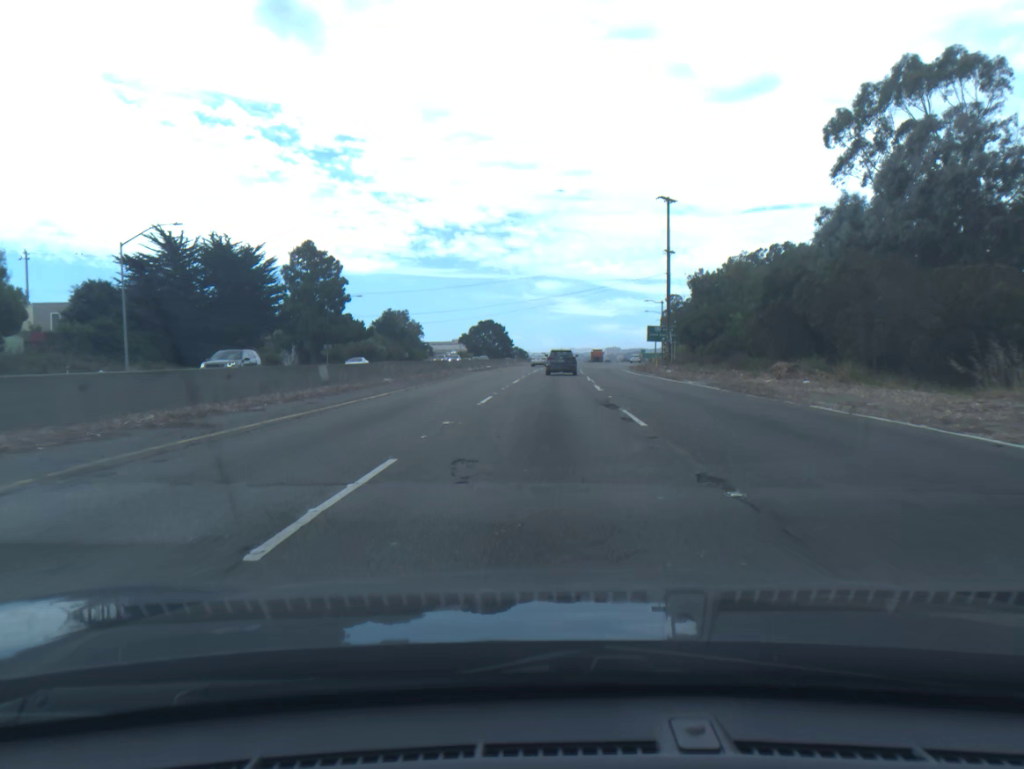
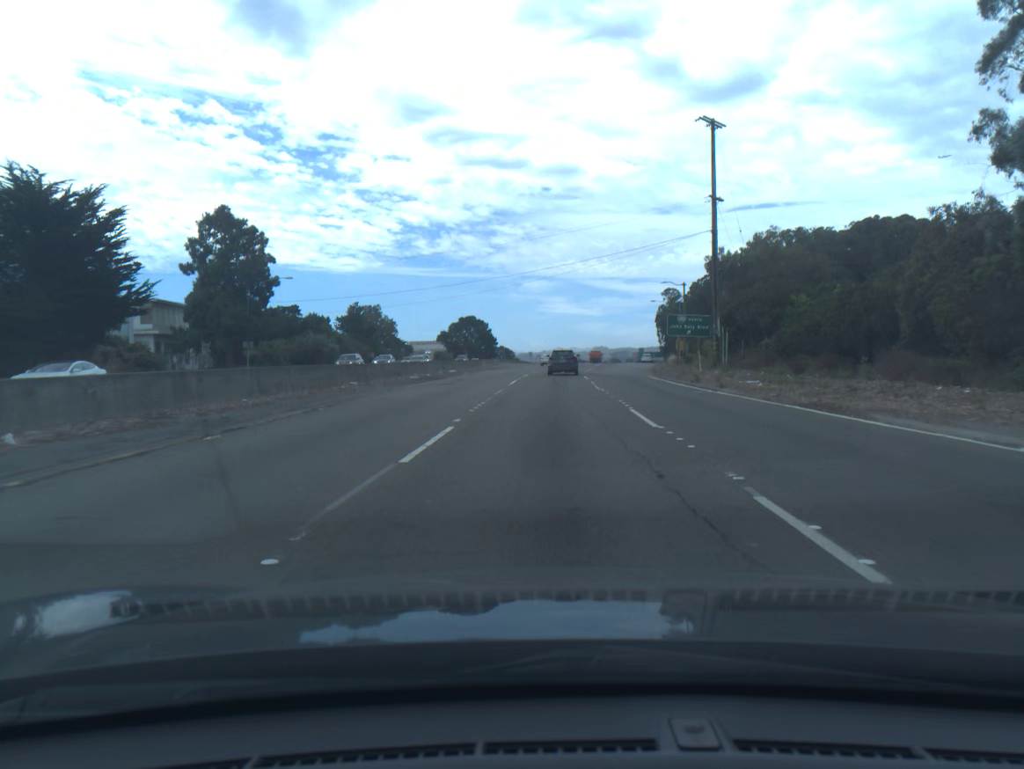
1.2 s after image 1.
(+0.1, +24.4) m; +1°
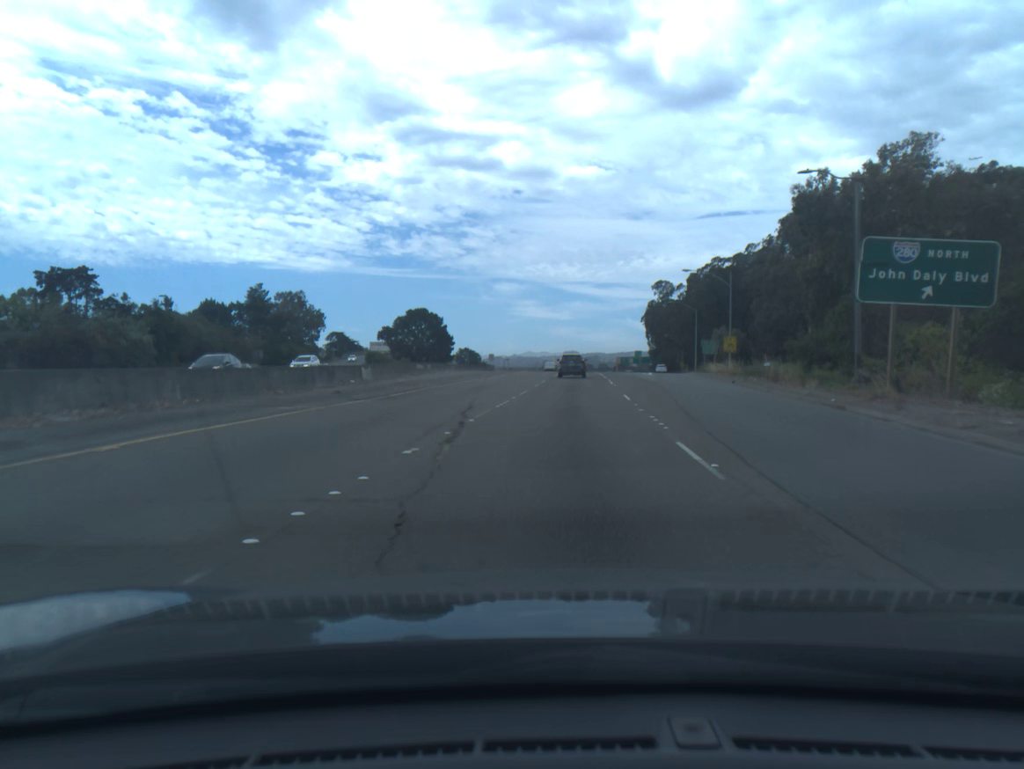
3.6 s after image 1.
(+0.7, +49.4) m; +2°
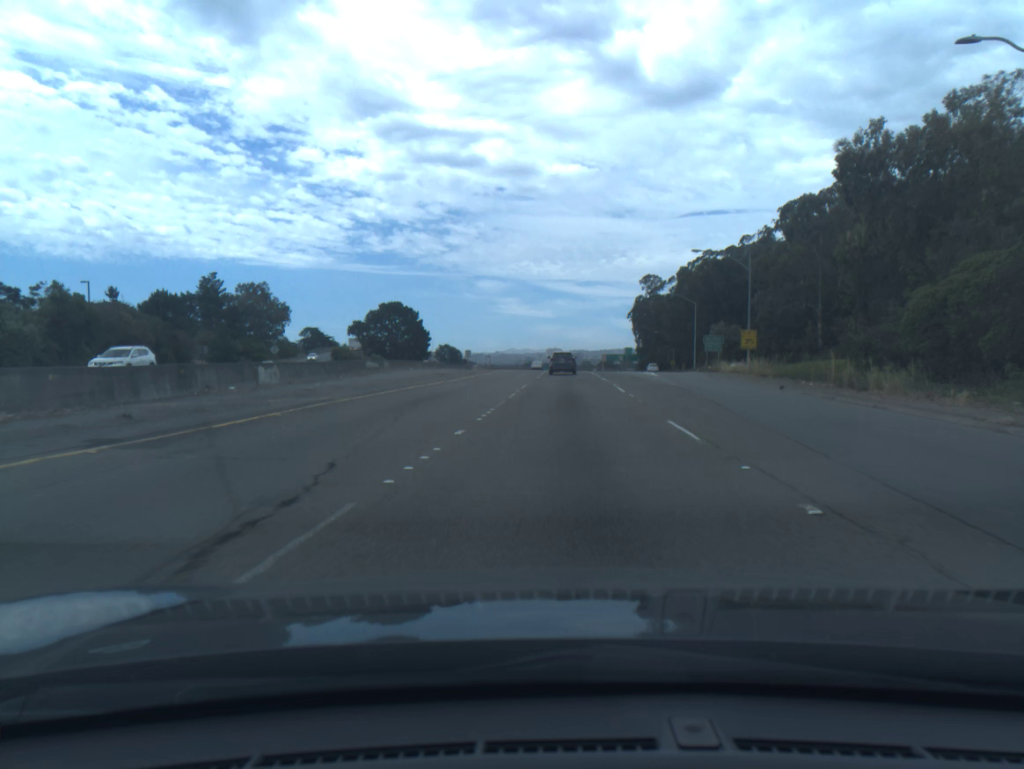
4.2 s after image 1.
(+0.1, +12.7) m; +1°
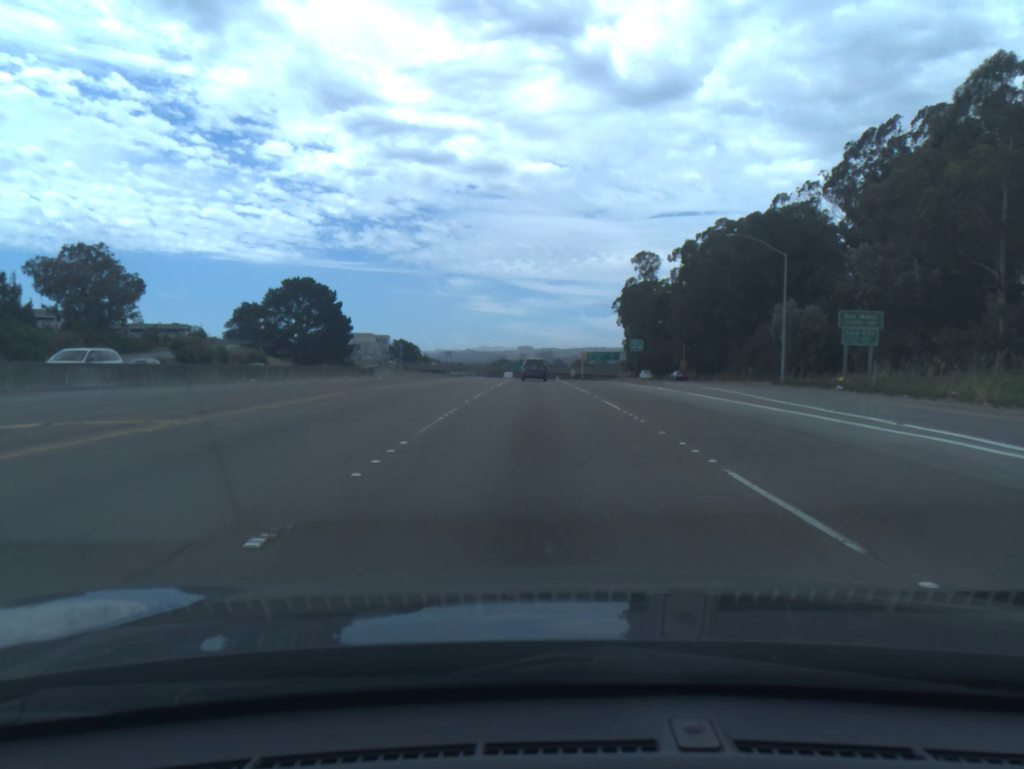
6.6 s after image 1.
(+1.6, +52.7) m; +2°
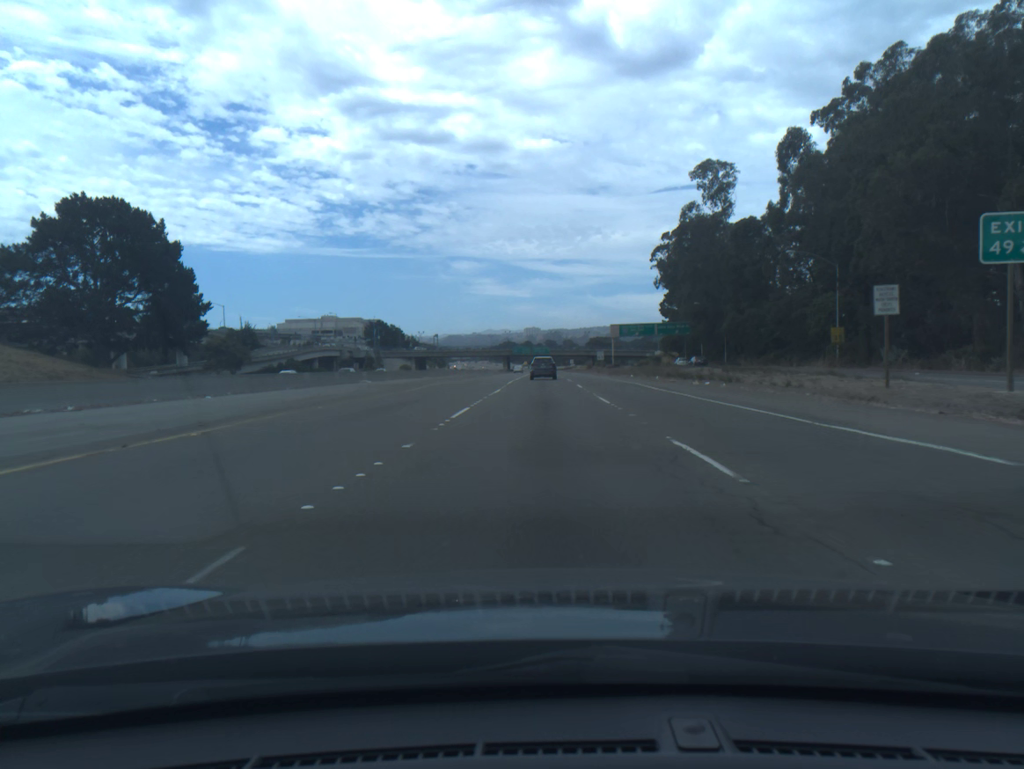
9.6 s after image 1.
(-0.5, +68.1) m; 0°
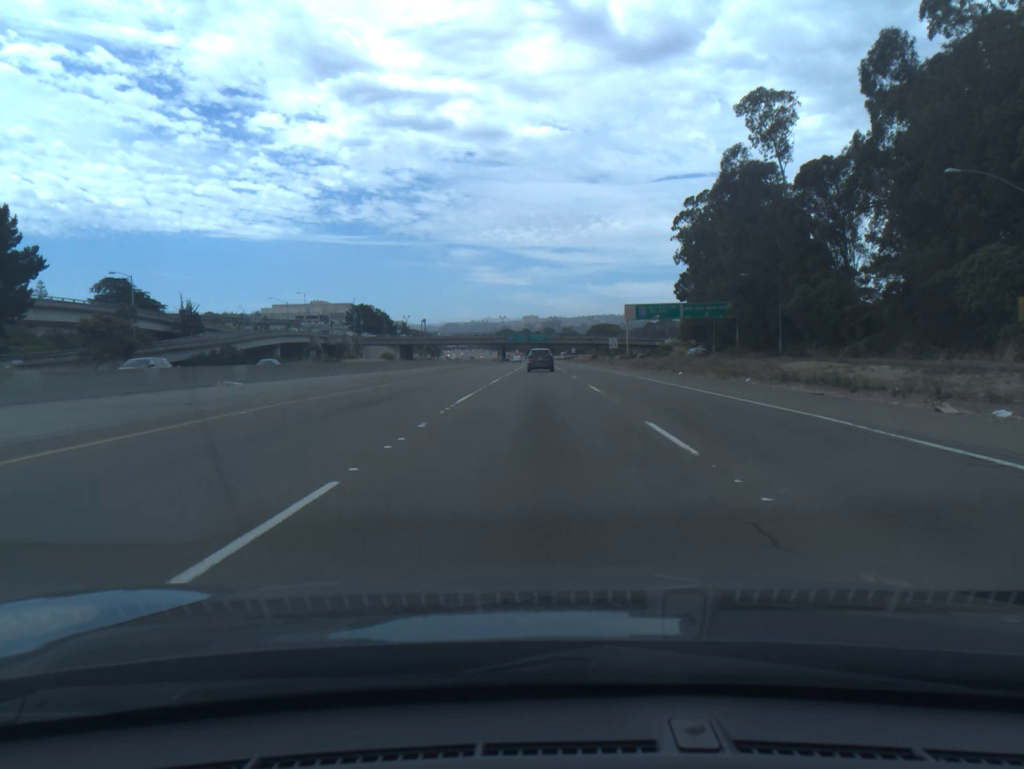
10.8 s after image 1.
(0.0, +27.6) m; 0°
